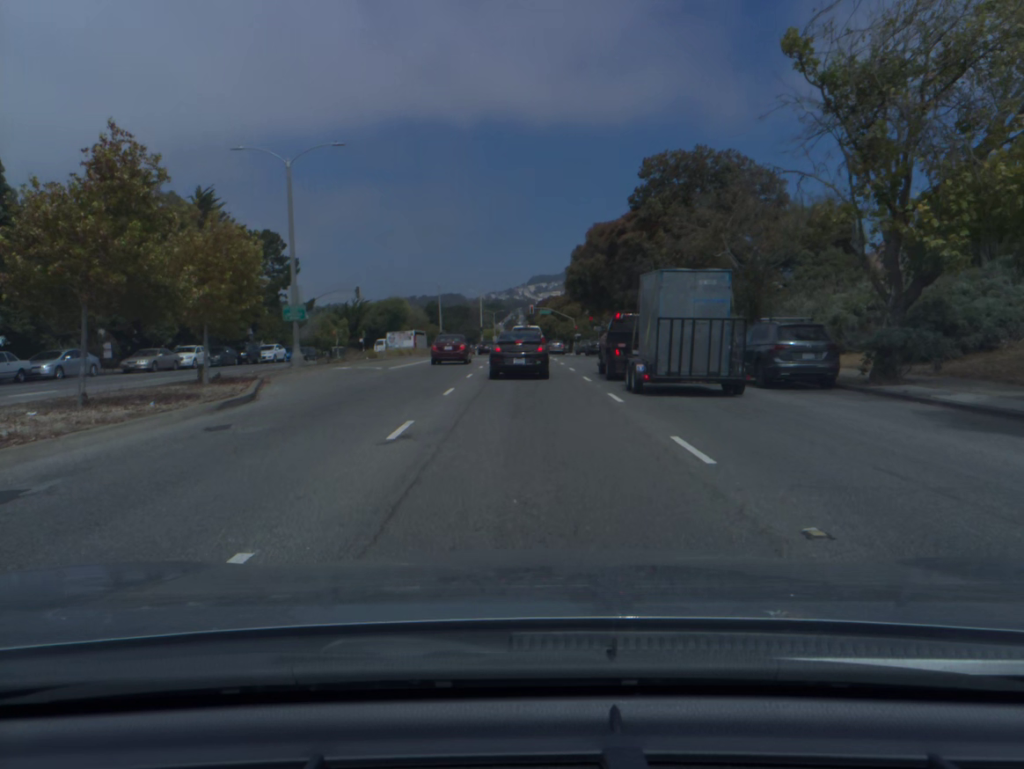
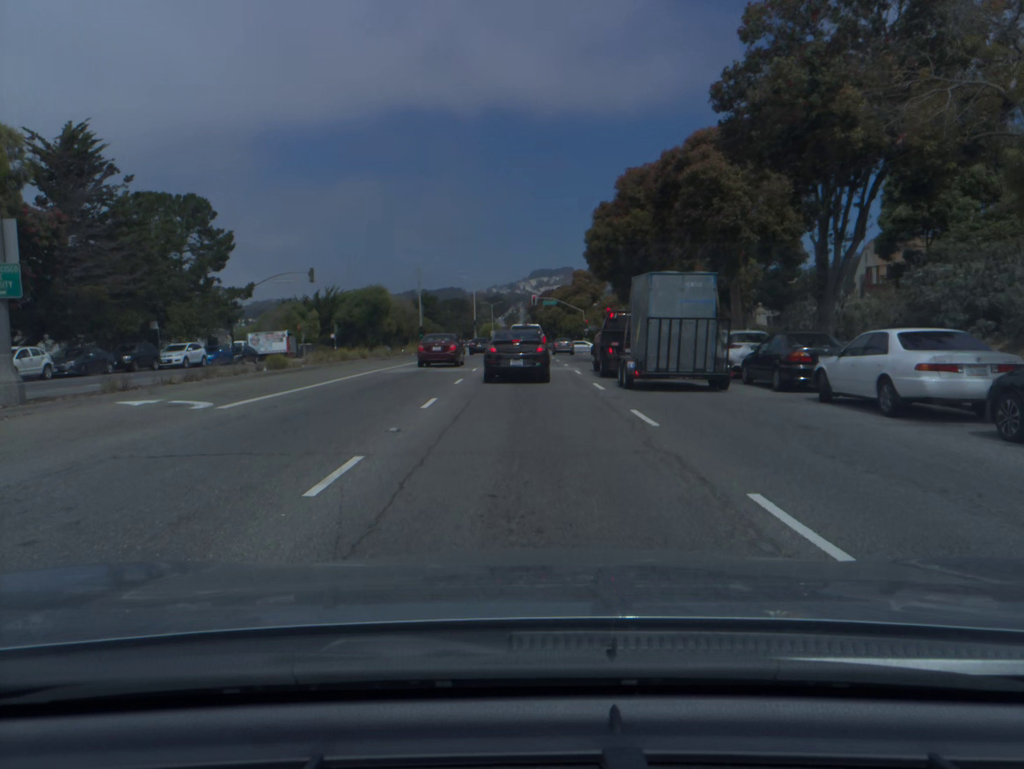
(0.0, +18.5) m; 0°
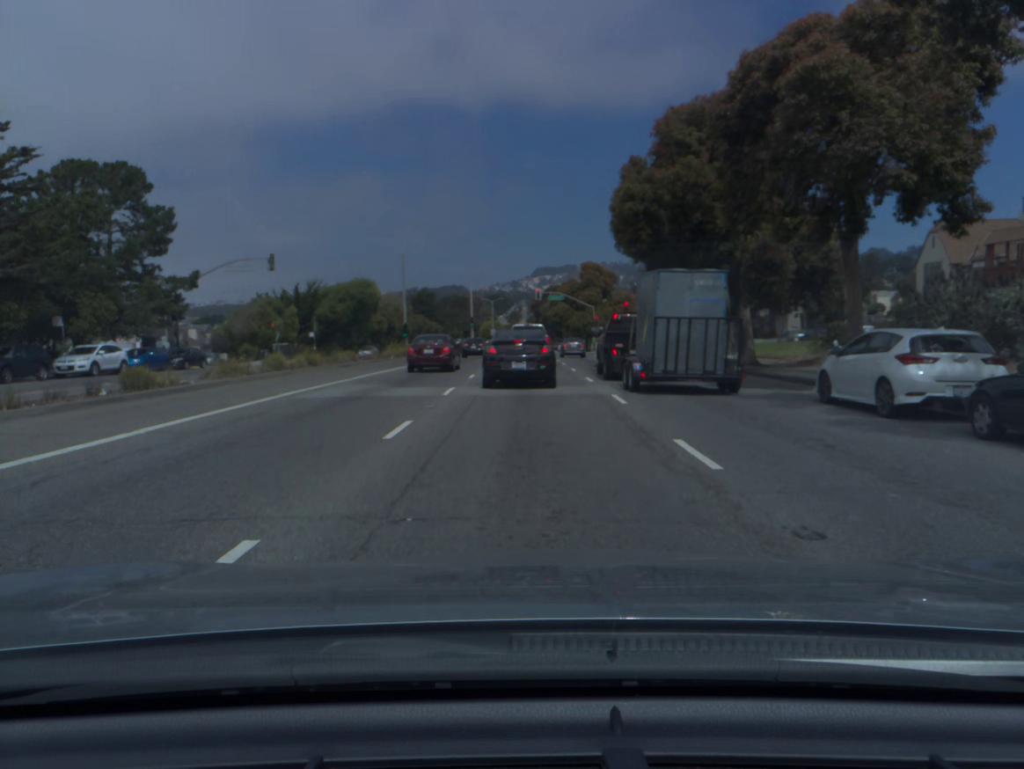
(0.0, +10.9) m; 0°
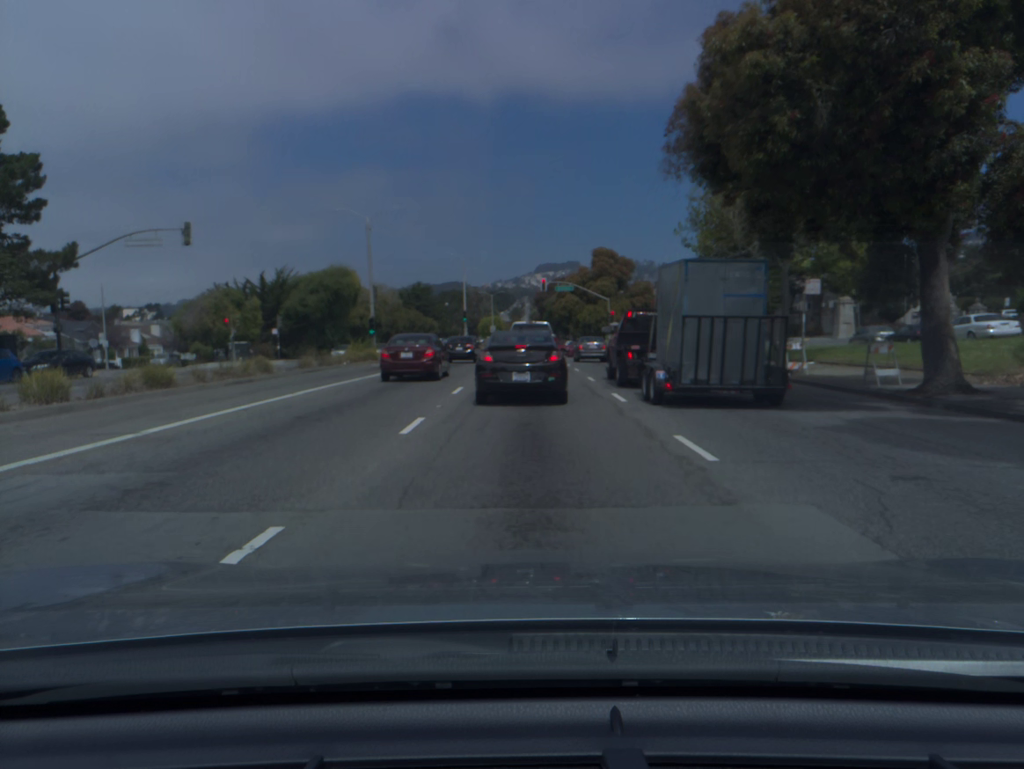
(0.0, +14.3) m; 0°
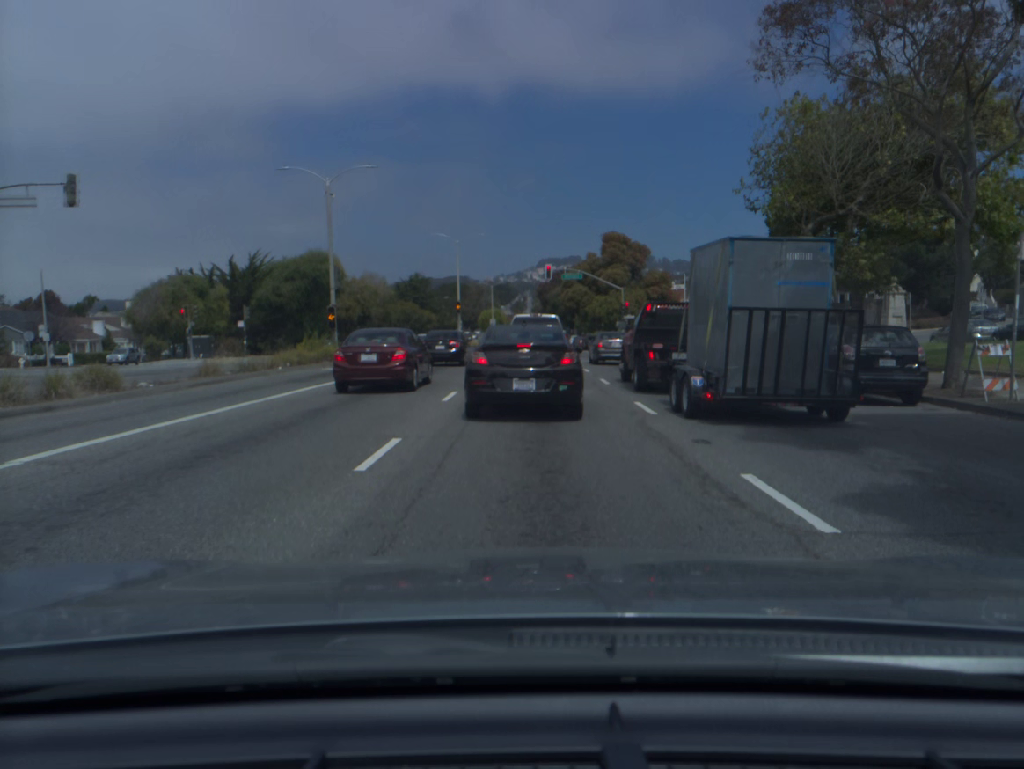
(0.0, +10.8) m; 0°
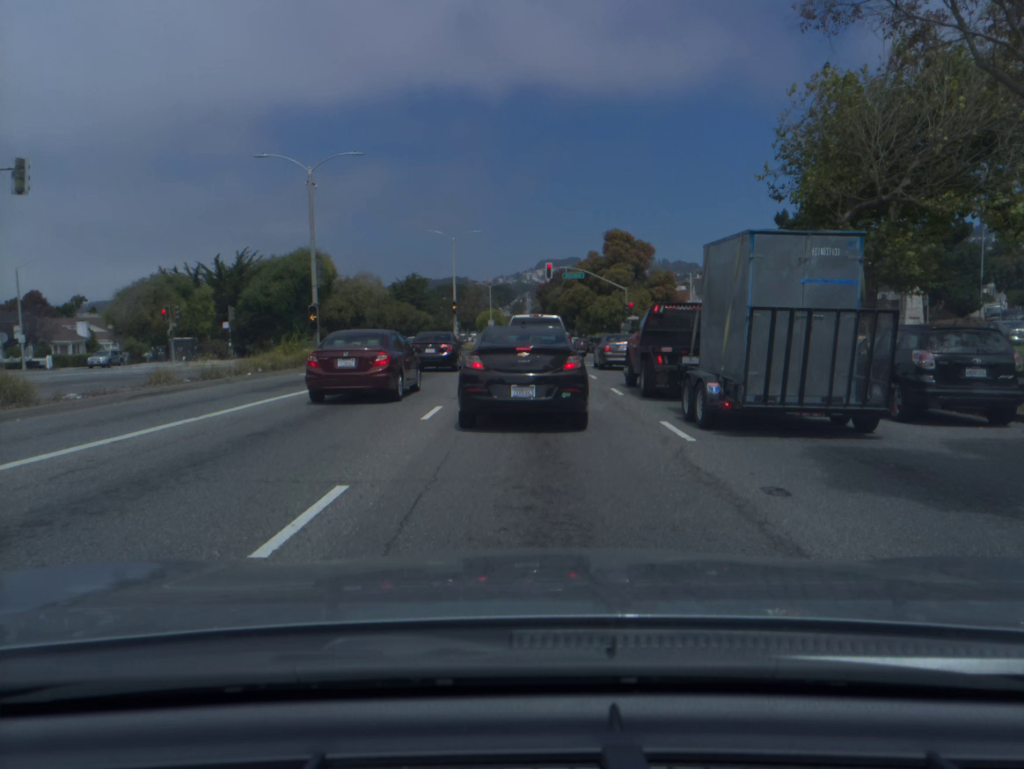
(0.0, +2.8) m; 0°
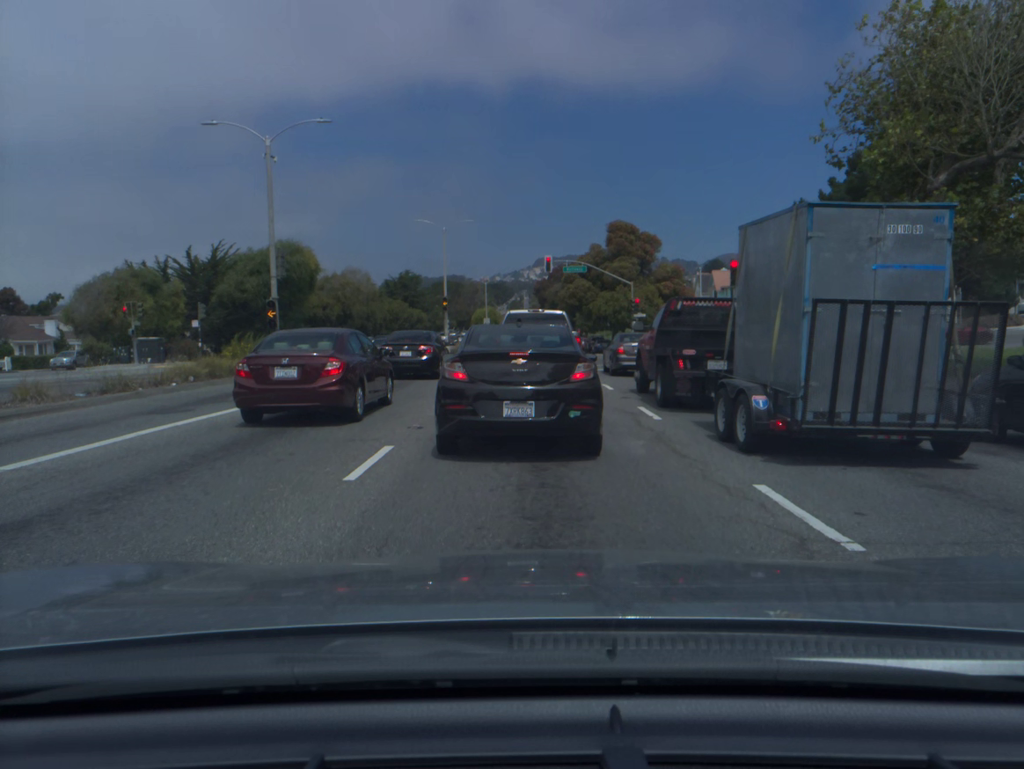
(0.0, +5.0) m; 0°
